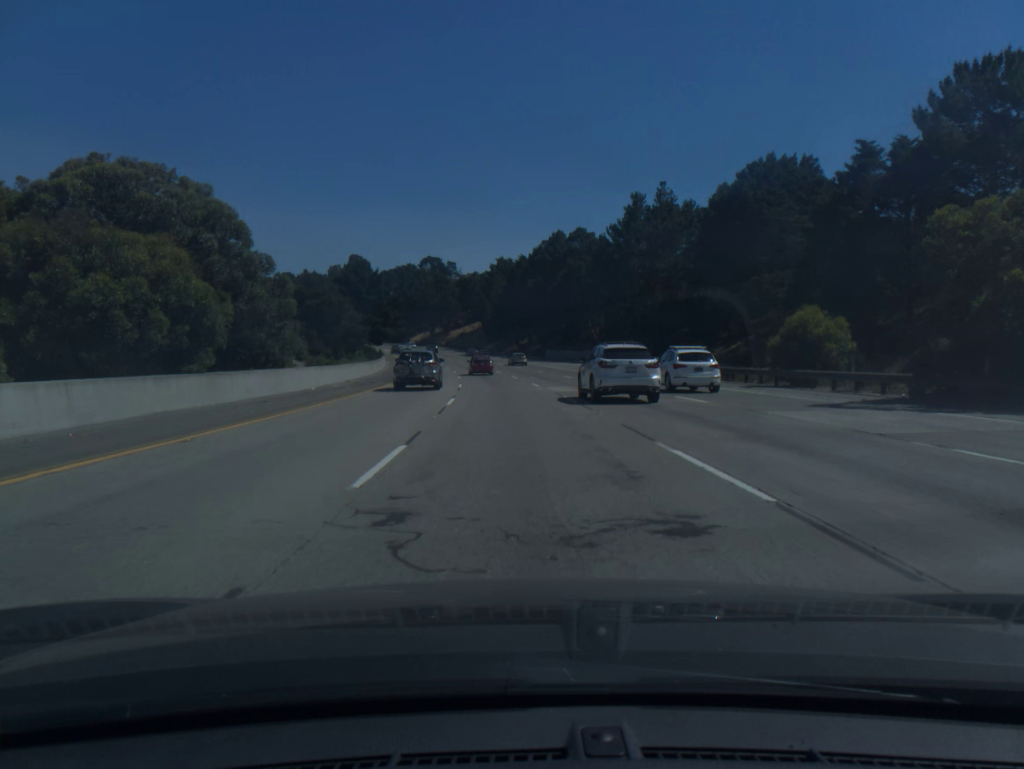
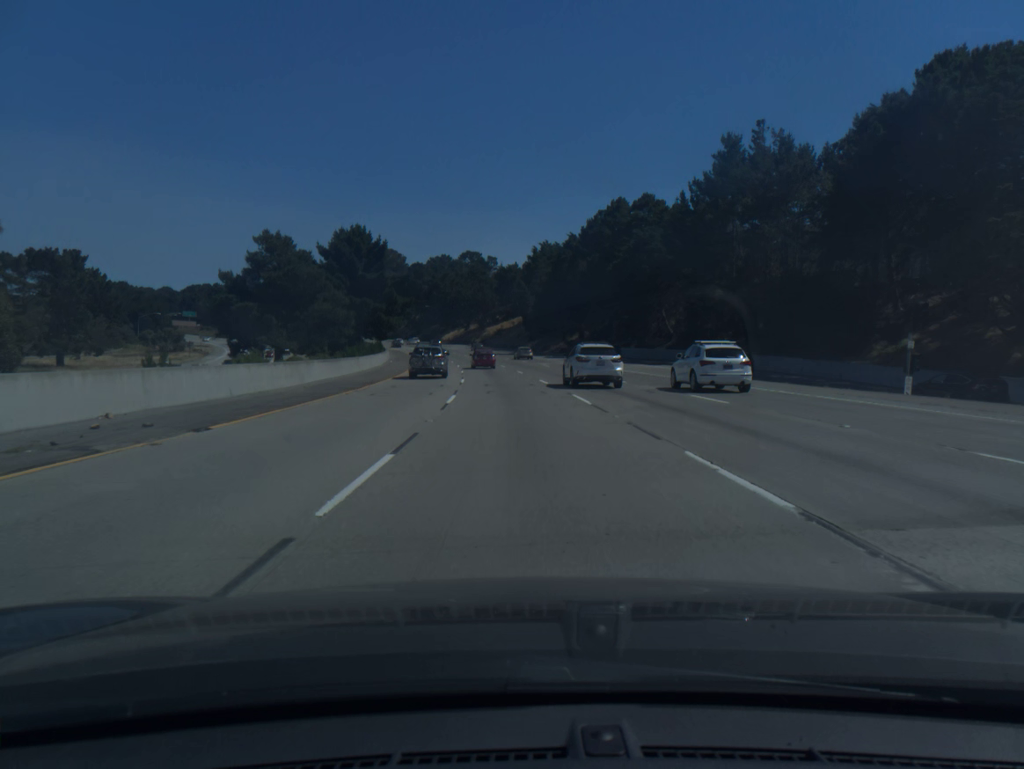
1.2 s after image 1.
(-0.8, +30.8) m; -3°
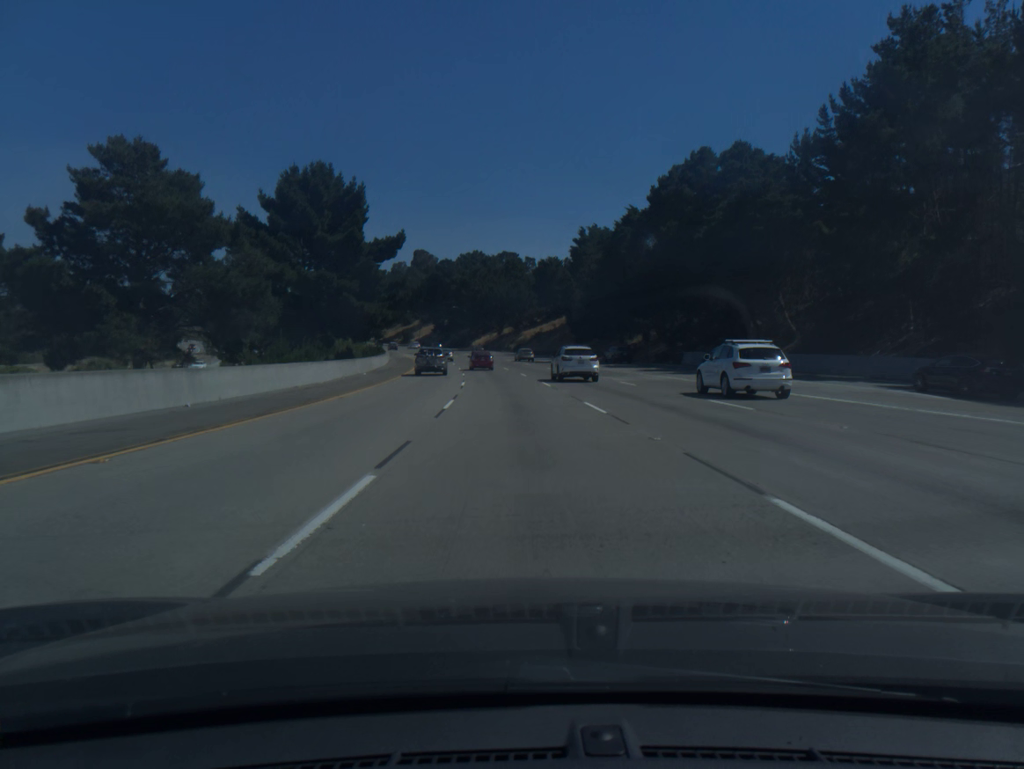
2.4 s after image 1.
(-0.8, +30.9) m; -3°
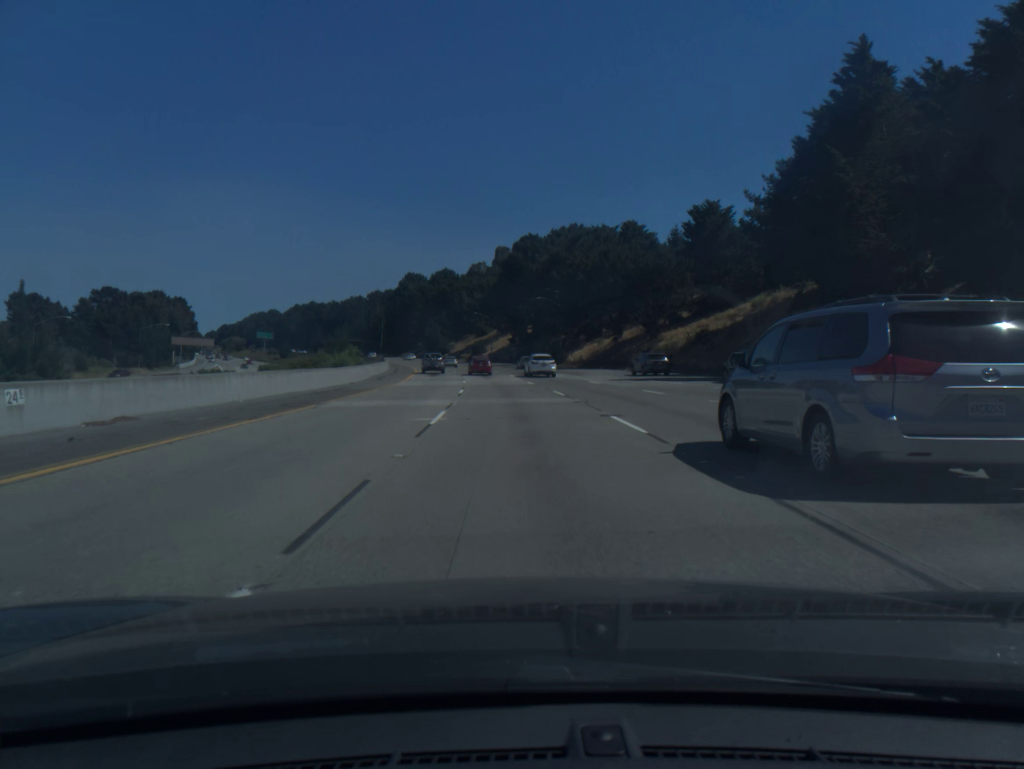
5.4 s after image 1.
(-4.7, +76.8) m; -7°
